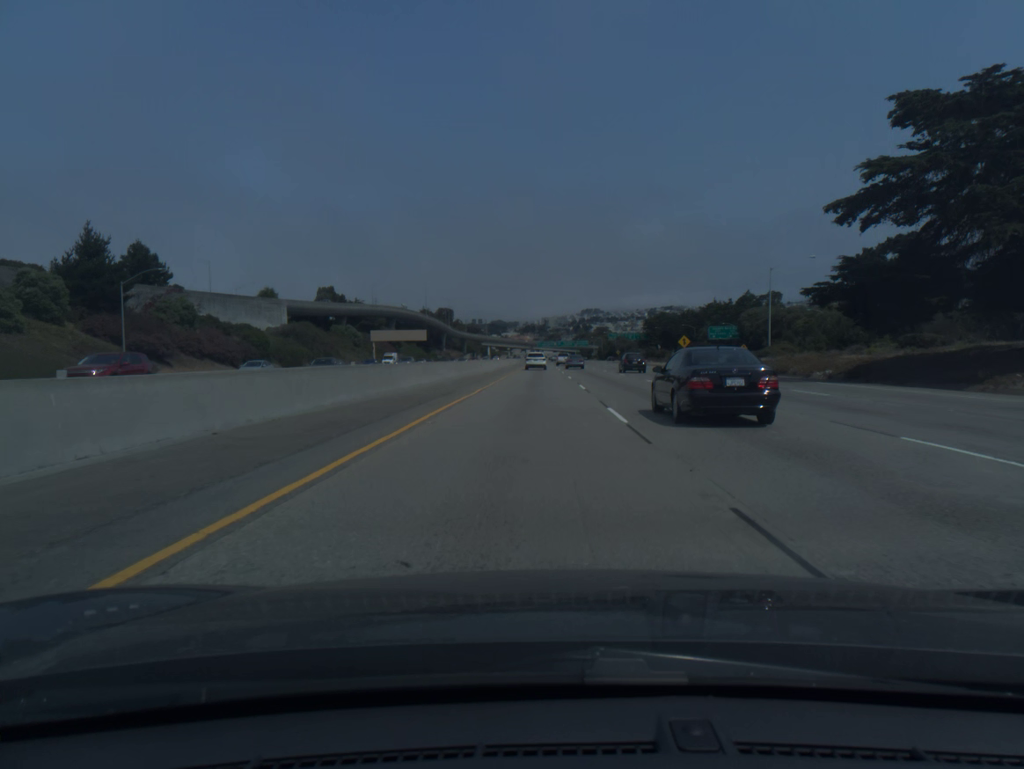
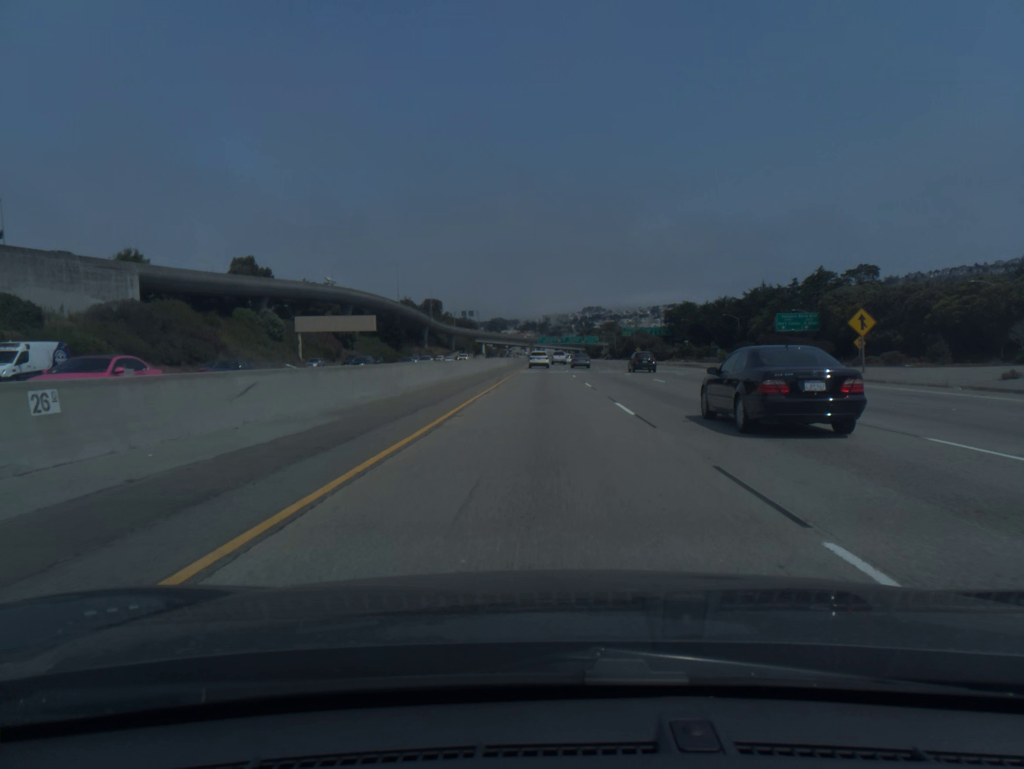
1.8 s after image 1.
(0.0, +56.9) m; 0°
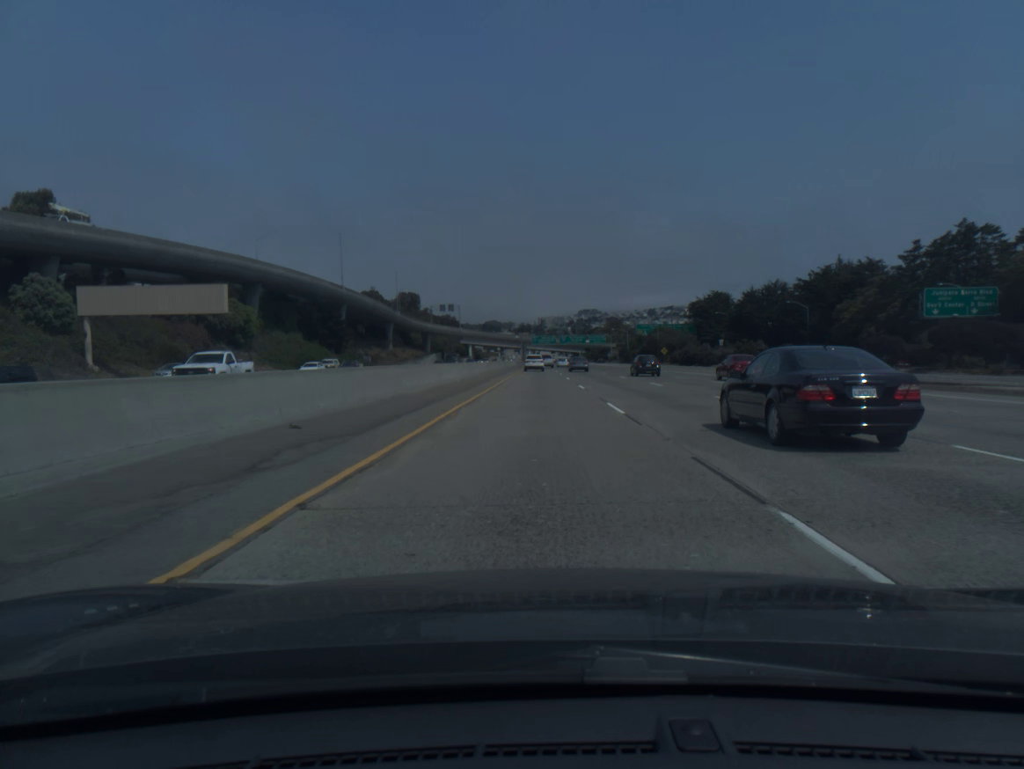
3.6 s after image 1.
(+0.3, +57.6) m; 0°
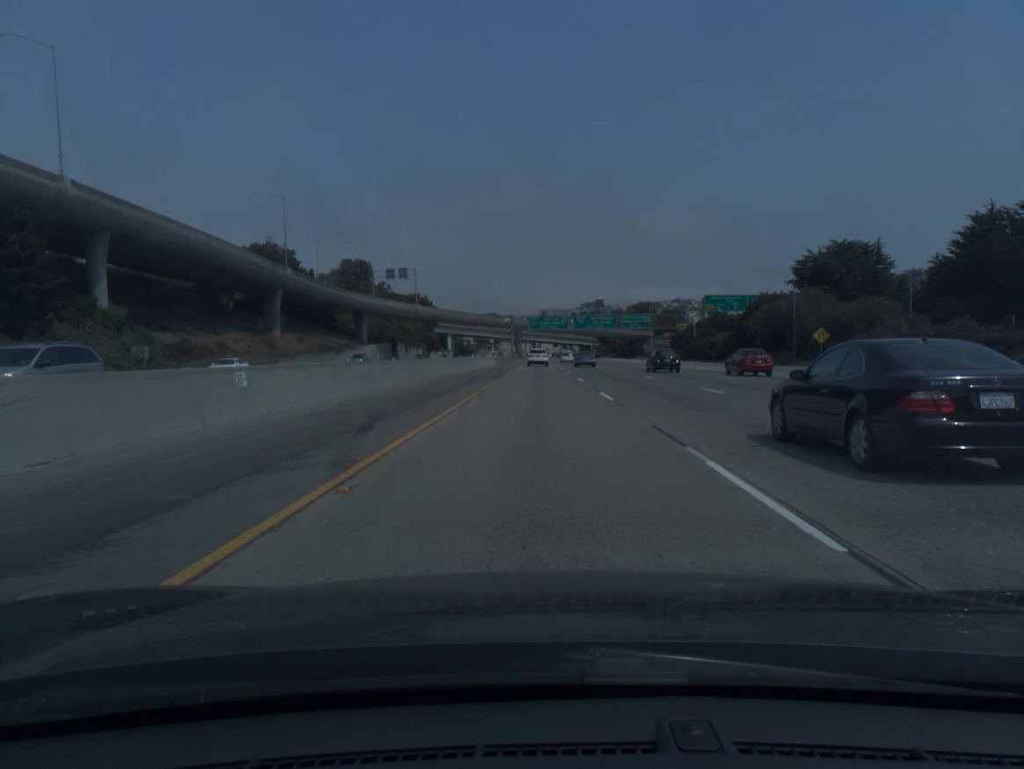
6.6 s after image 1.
(-0.3, +96.9) m; 0°
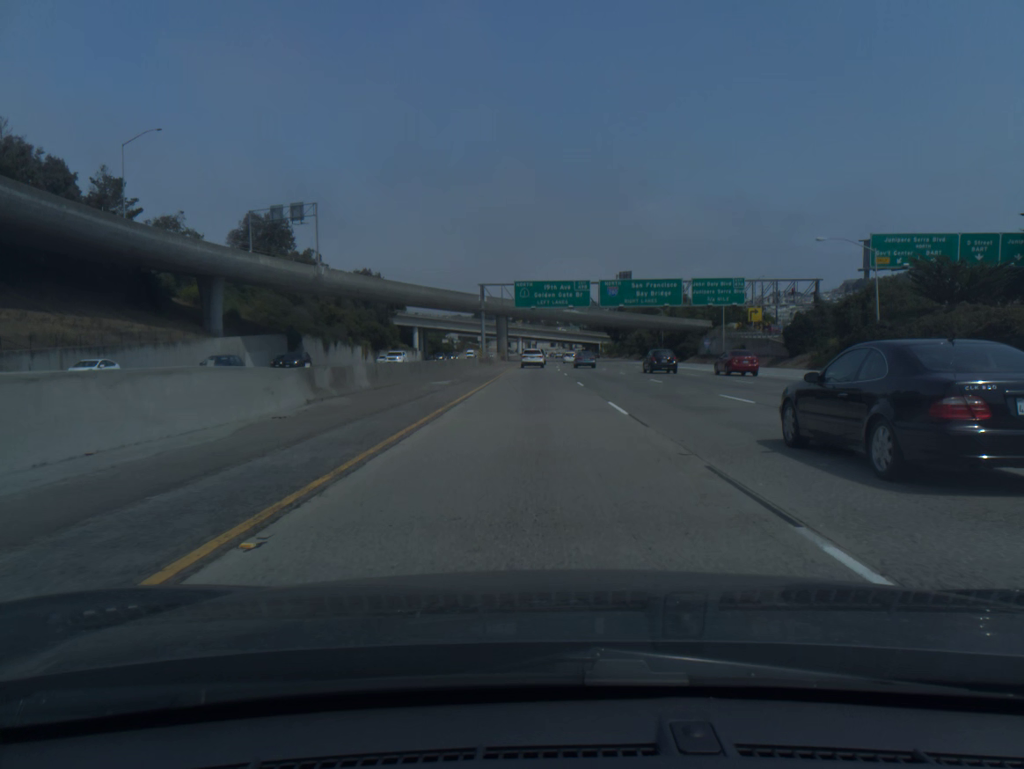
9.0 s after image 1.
(-0.2, +75.1) m; 0°
